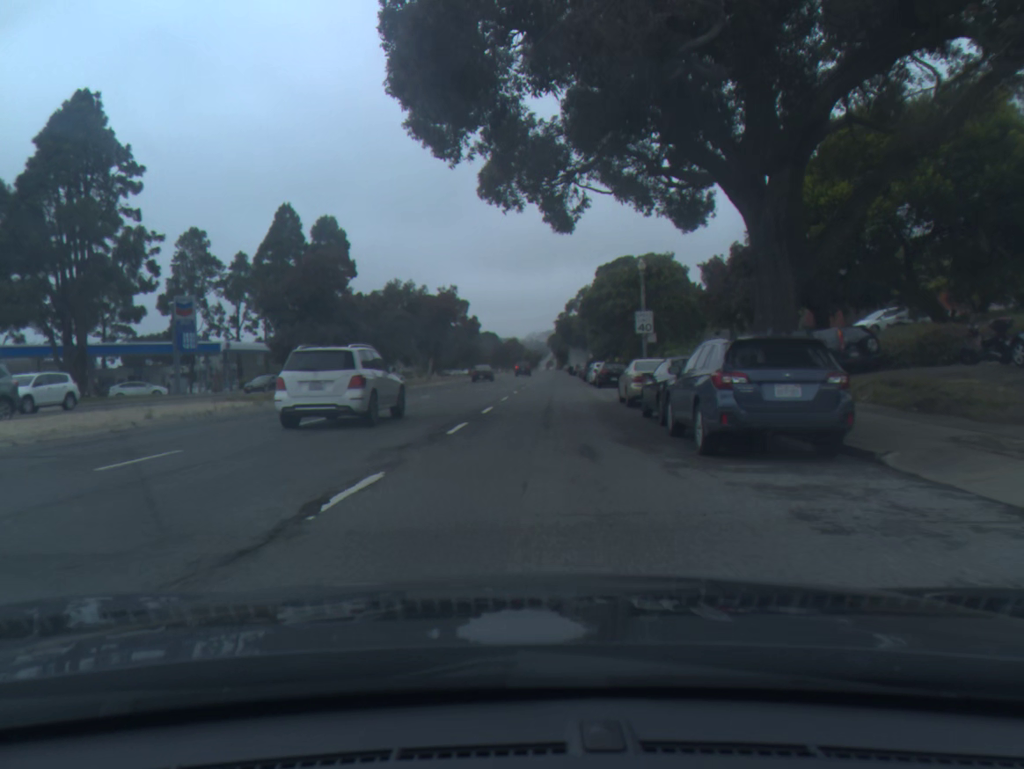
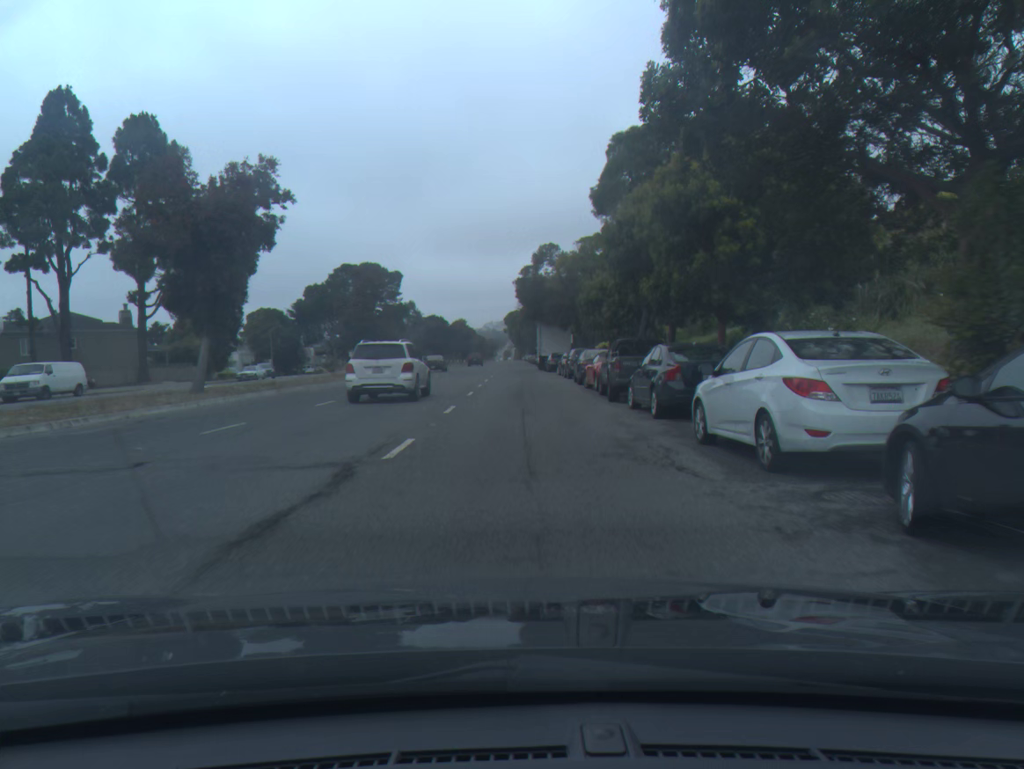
(+1.3, +40.4) m; +3°
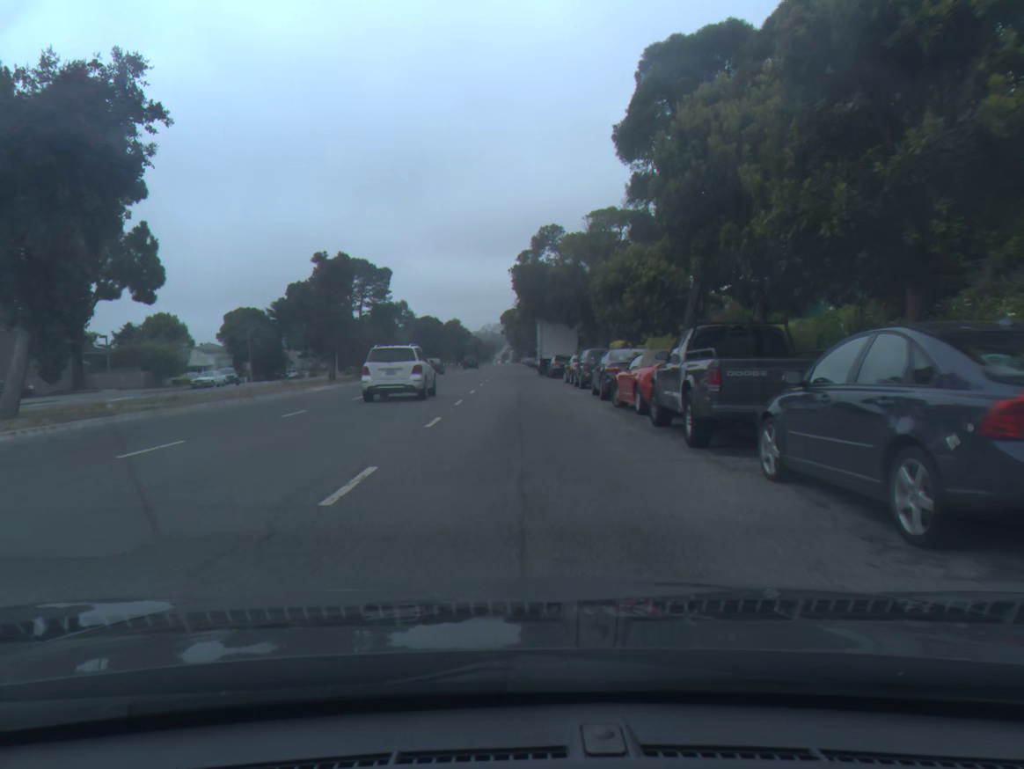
(0.0, +9.9) m; 0°
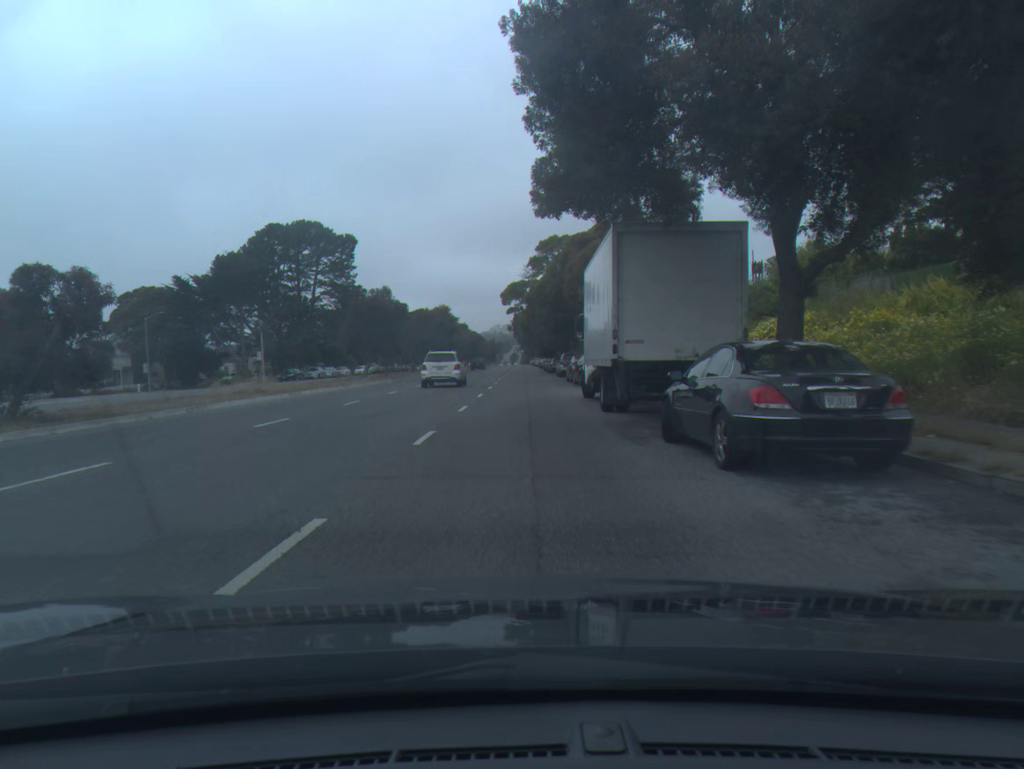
(-0.3, +39.0) m; -1°
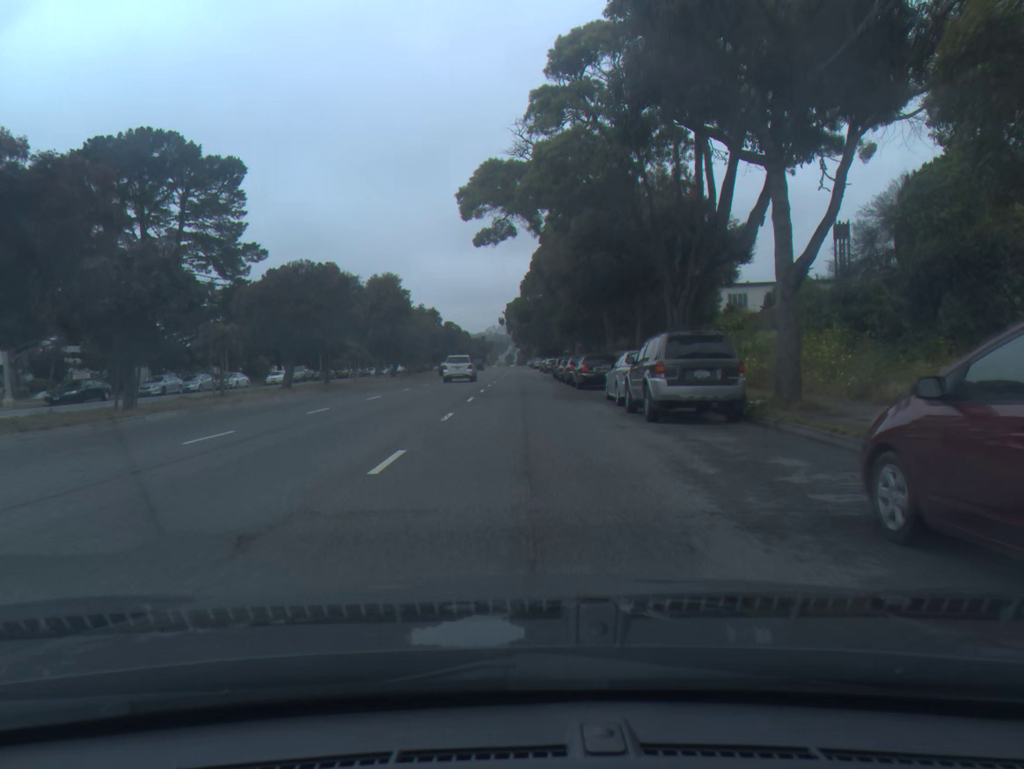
(+0.2, +40.0) m; 0°
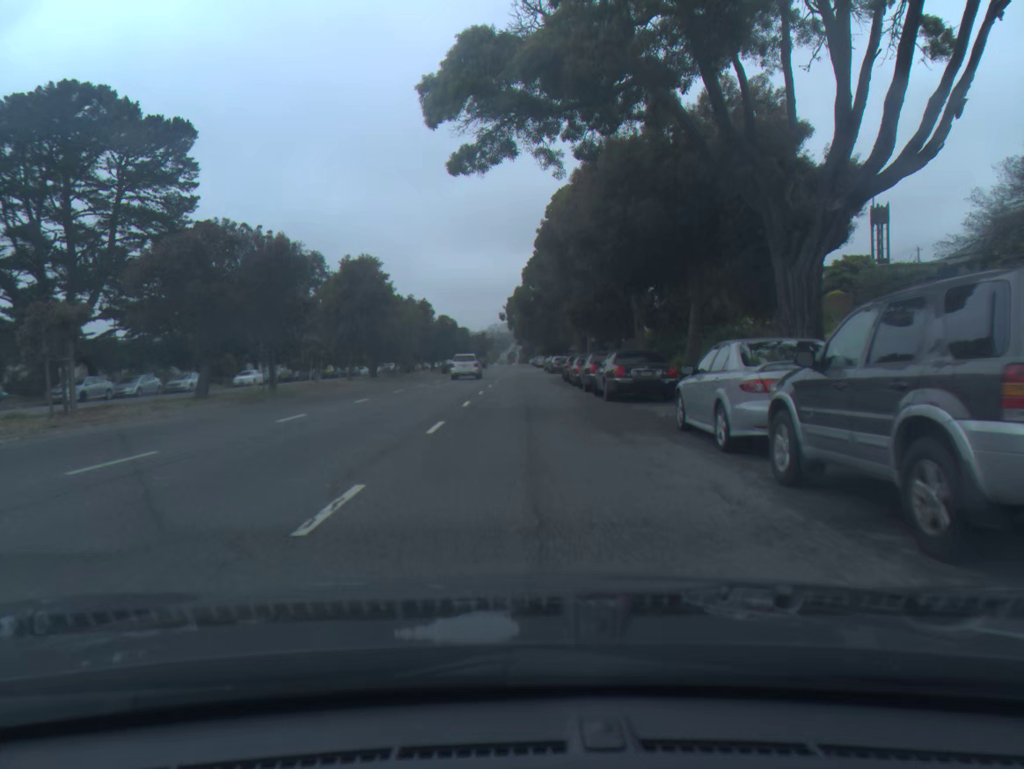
(0.0, +10.3) m; 0°
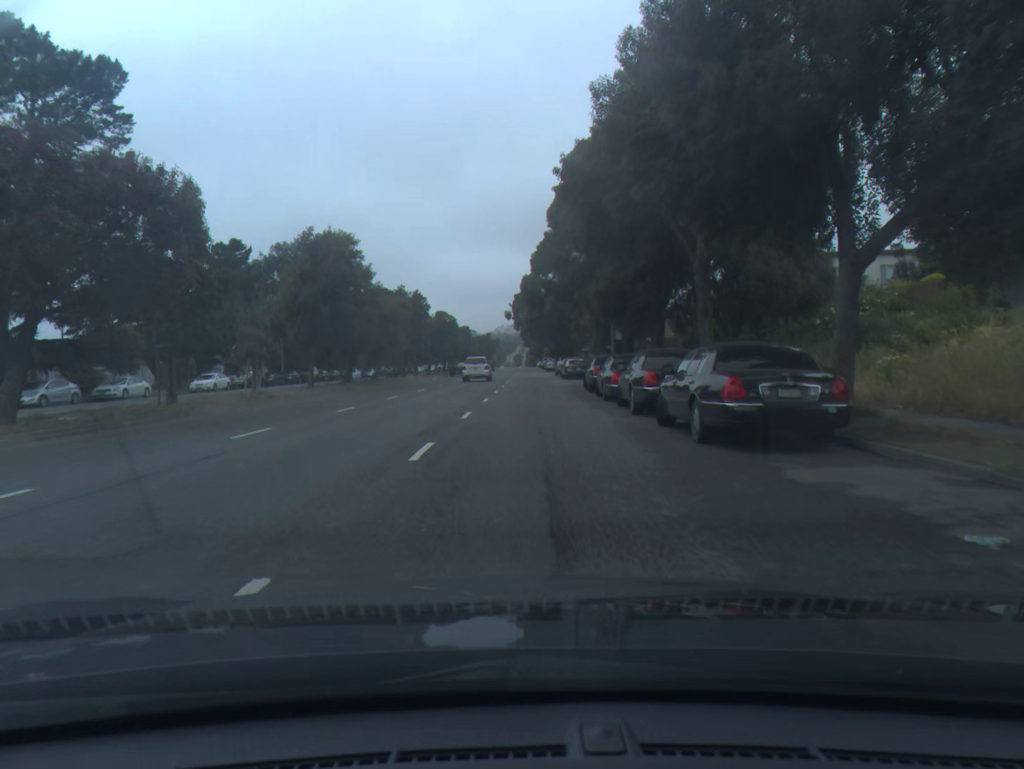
(-0.1, +10.5) m; -1°
